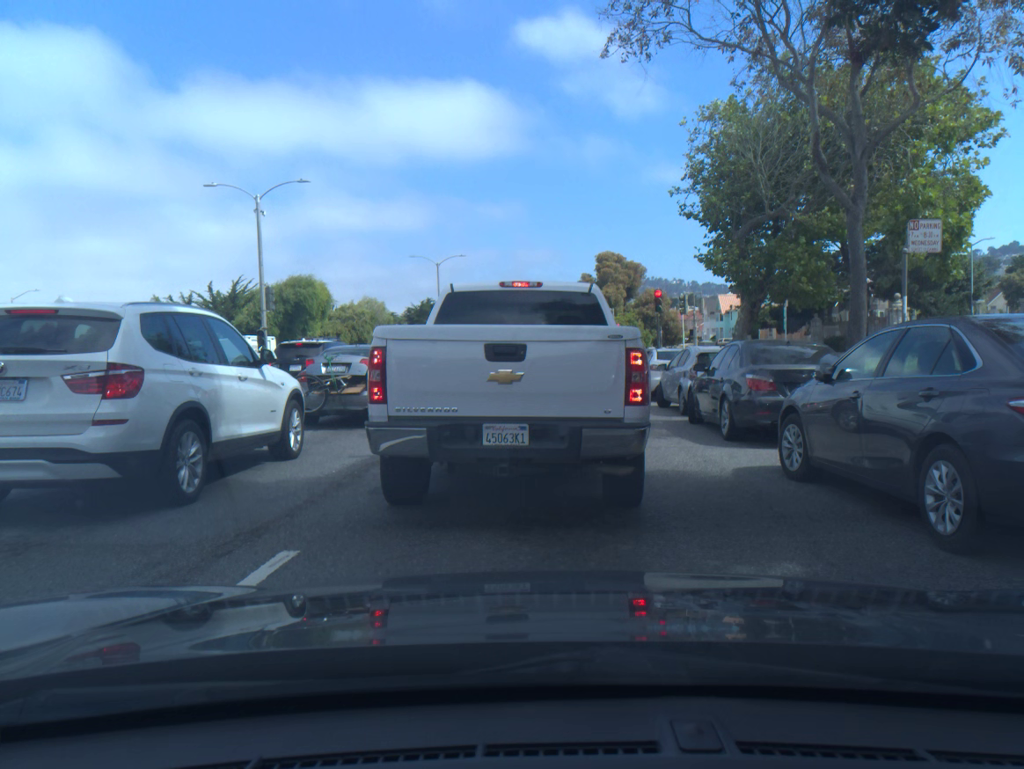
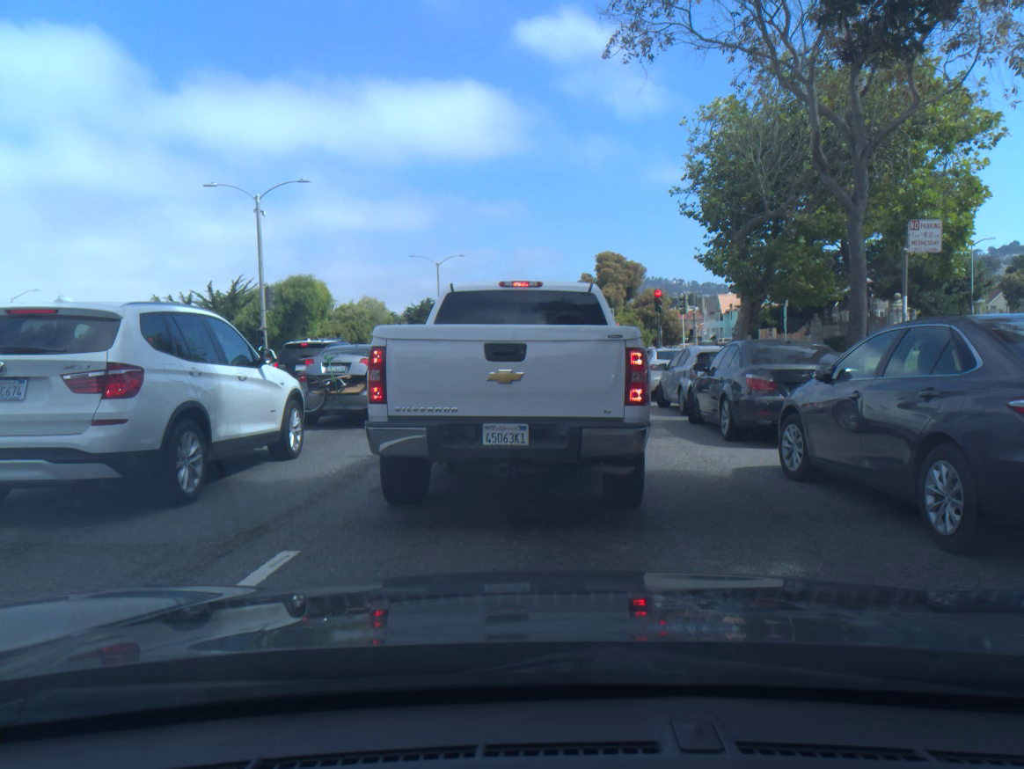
(0.0, 0.0) m; 0°
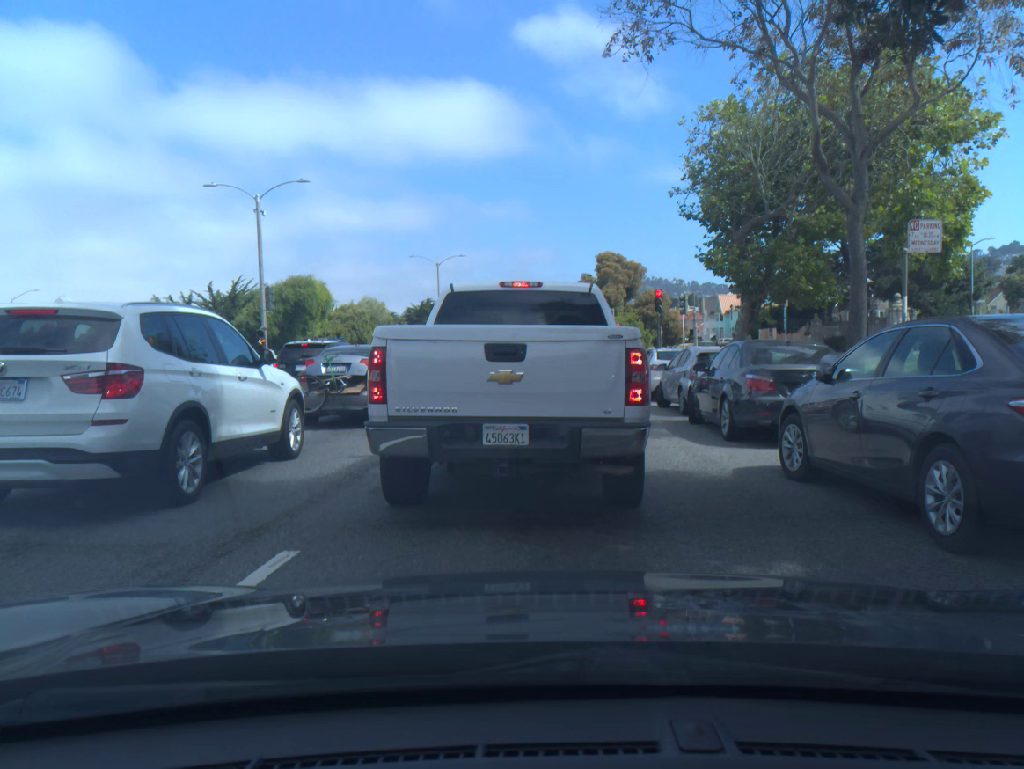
(0.0, -0.1) m; 0°
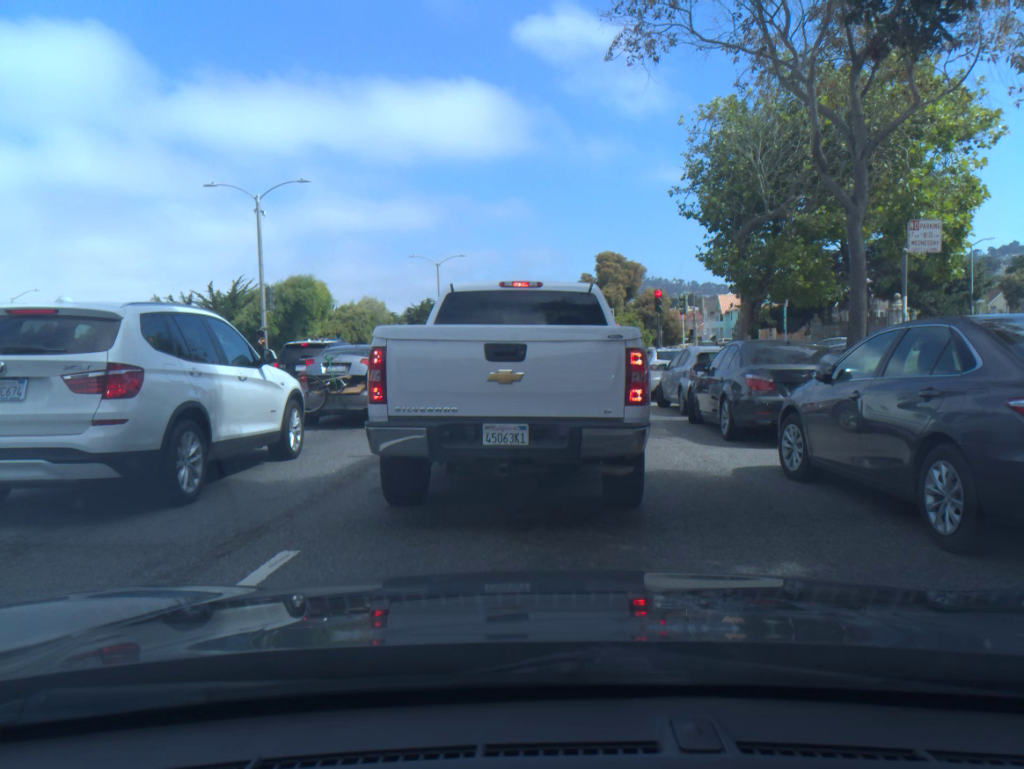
(0.0, 0.0) m; 0°
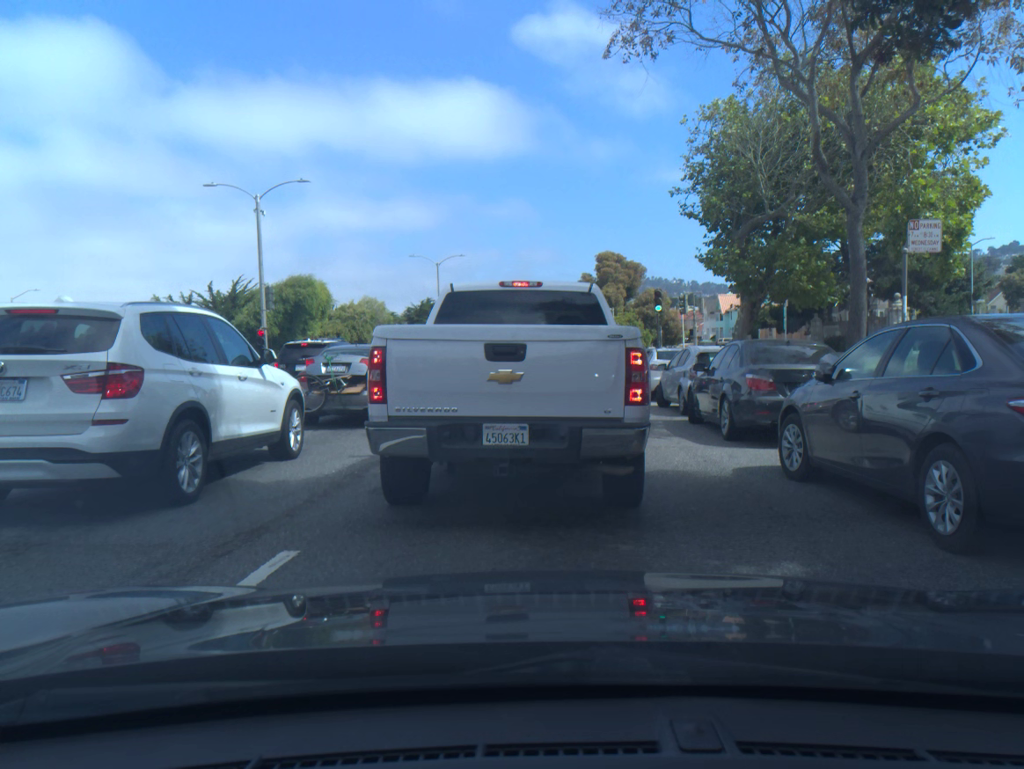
(0.0, 0.0) m; 0°
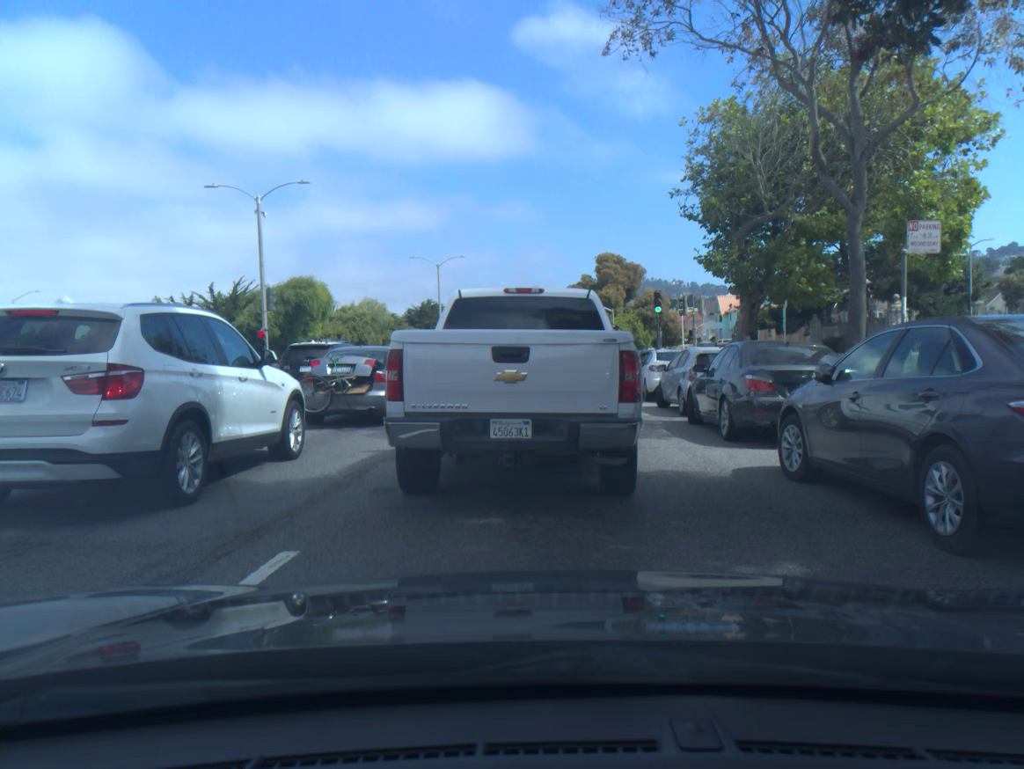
(0.0, 0.0) m; 0°
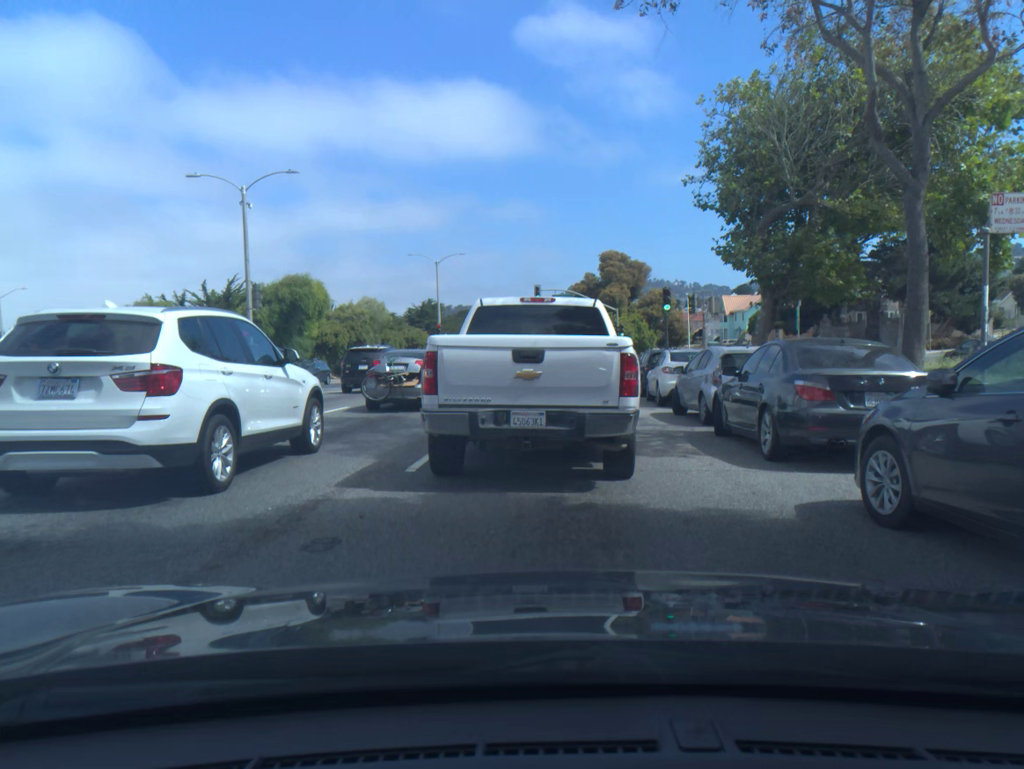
(-0.1, +1.8) m; -1°
